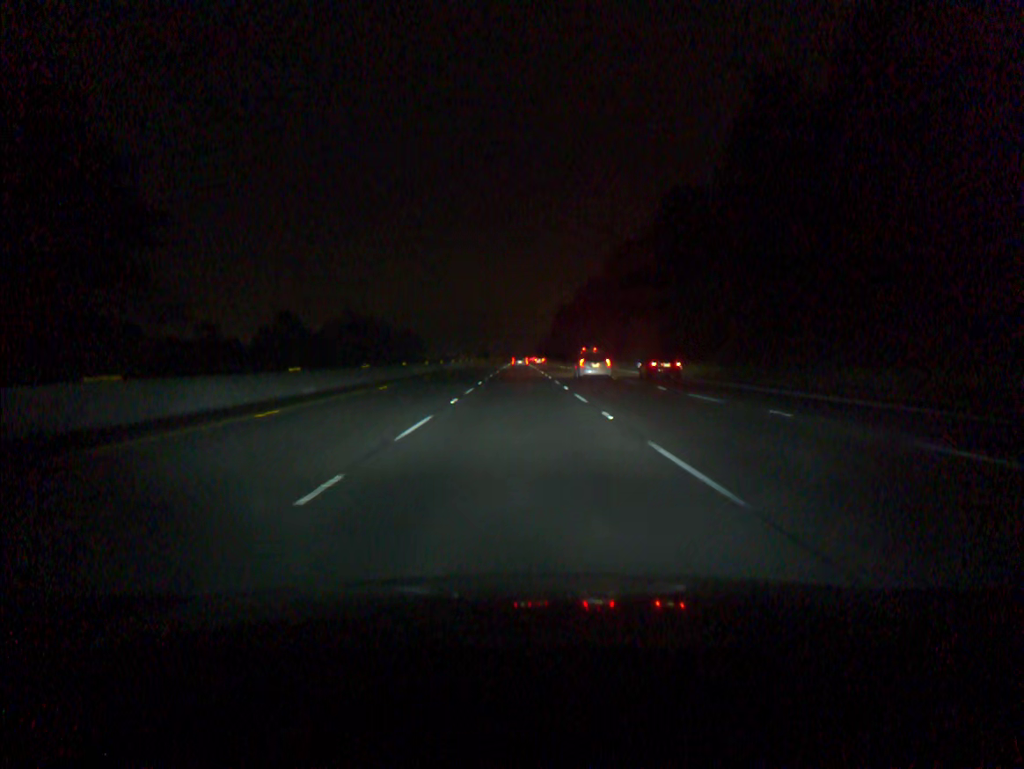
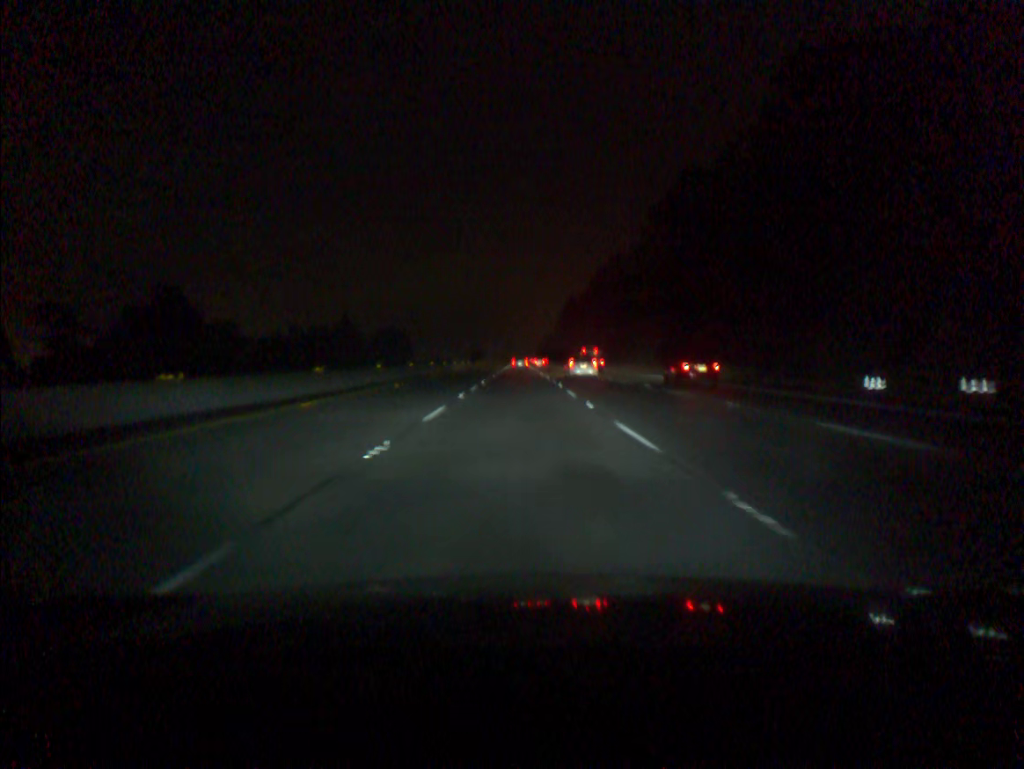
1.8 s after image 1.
(0.0, +54.9) m; 0°
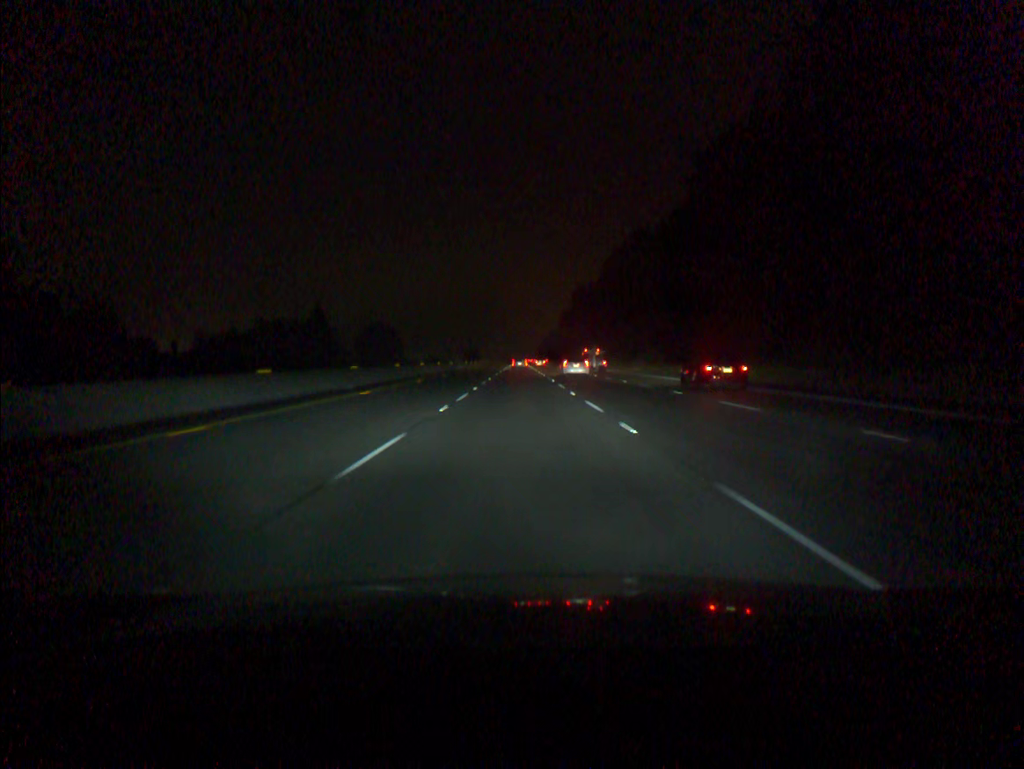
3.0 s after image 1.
(0.0, +36.5) m; 0°
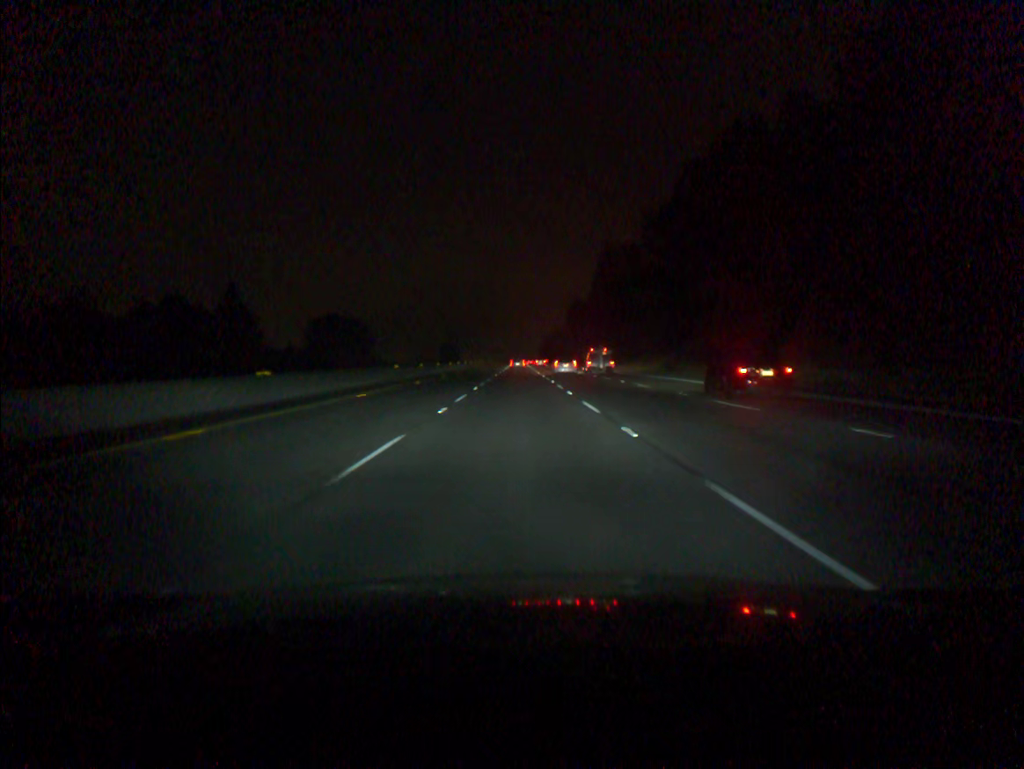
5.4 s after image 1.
(0.0, +73.1) m; 0°
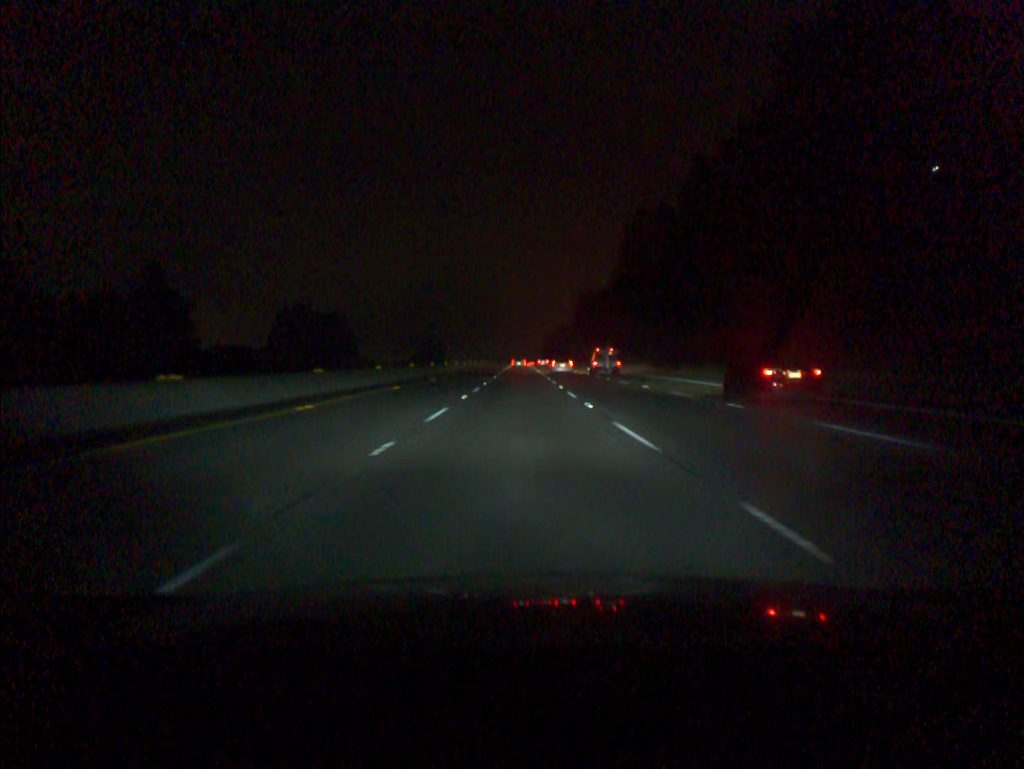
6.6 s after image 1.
(0.0, +36.6) m; 0°
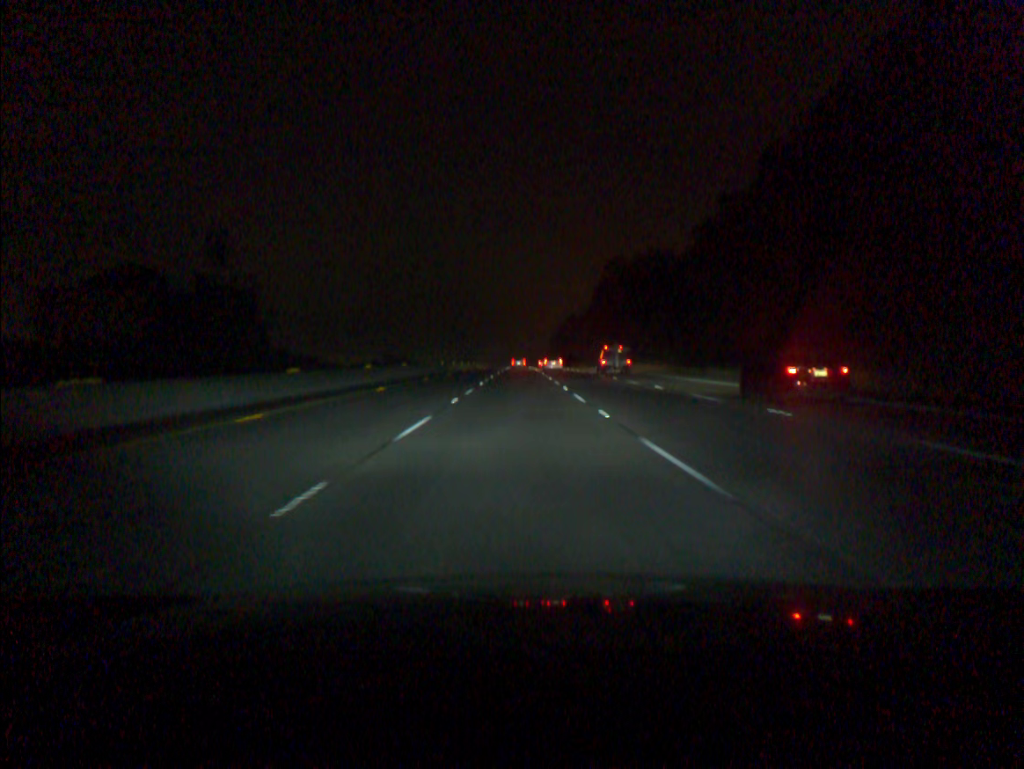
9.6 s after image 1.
(+0.1, +91.5) m; 0°
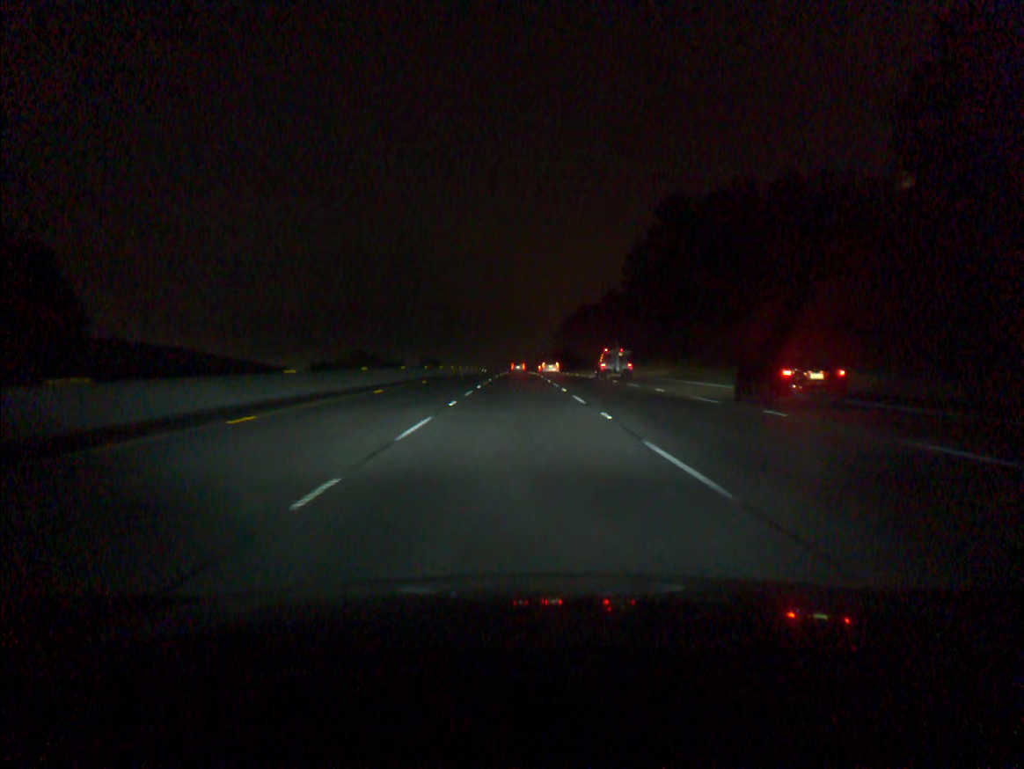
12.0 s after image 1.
(0.0, +73.1) m; 0°
